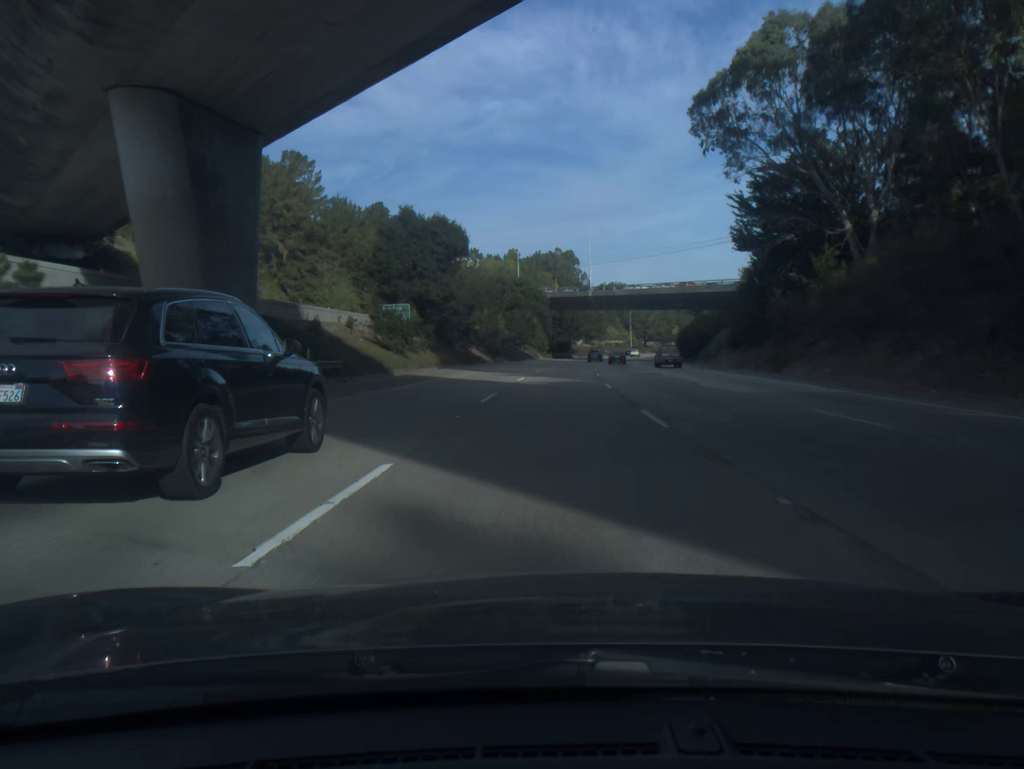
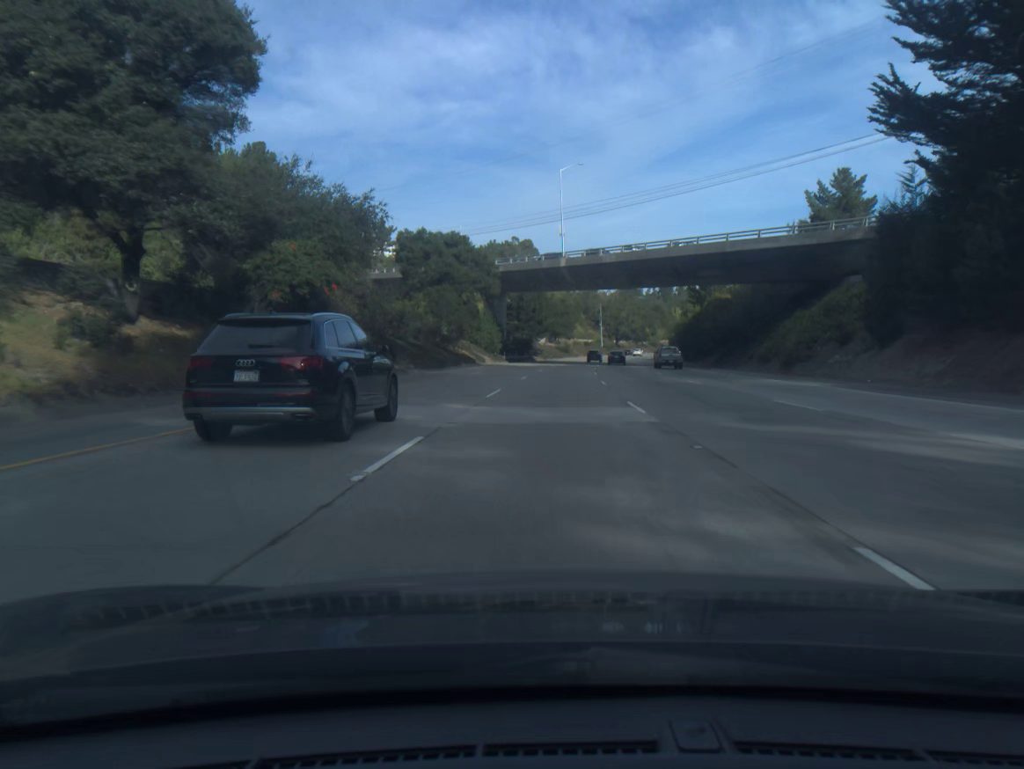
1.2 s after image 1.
(+1.1, +41.2) m; +3°
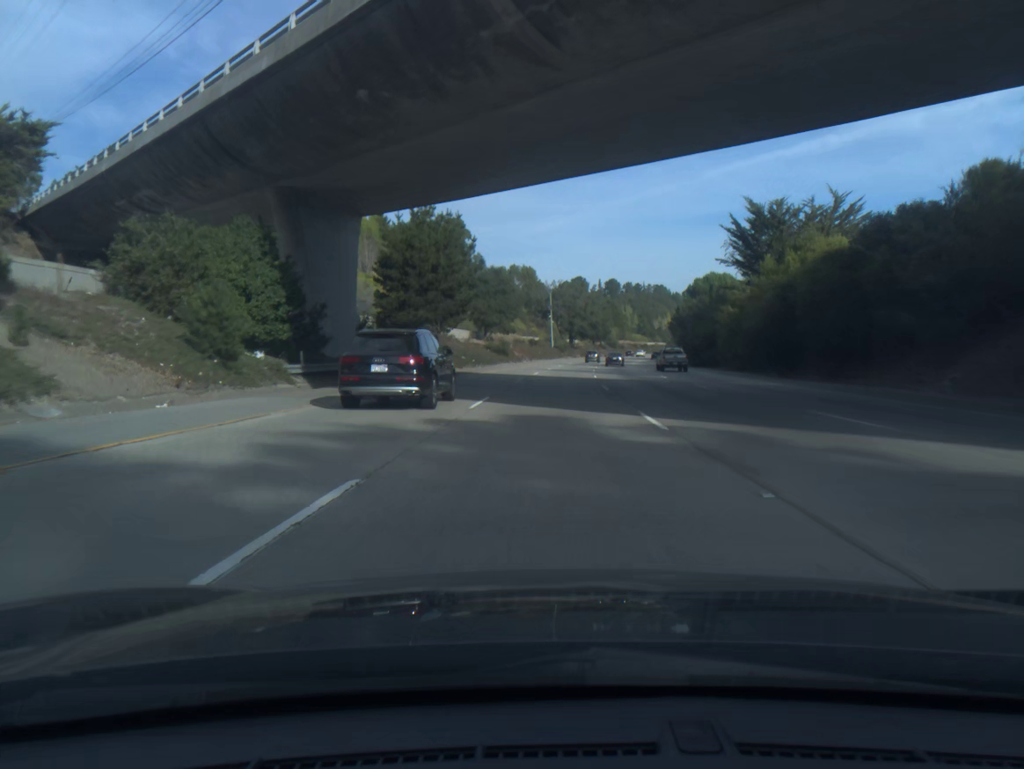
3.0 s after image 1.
(+2.4, +61.7) m; +5°
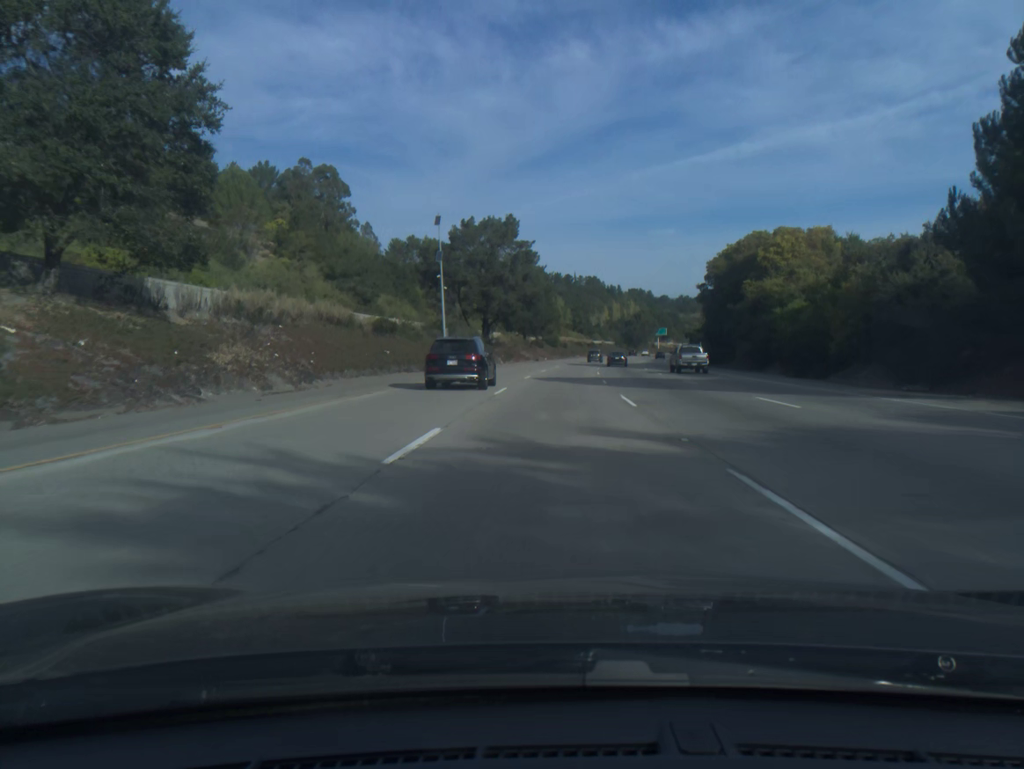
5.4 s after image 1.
(+4.1, +82.4) m; +6°
